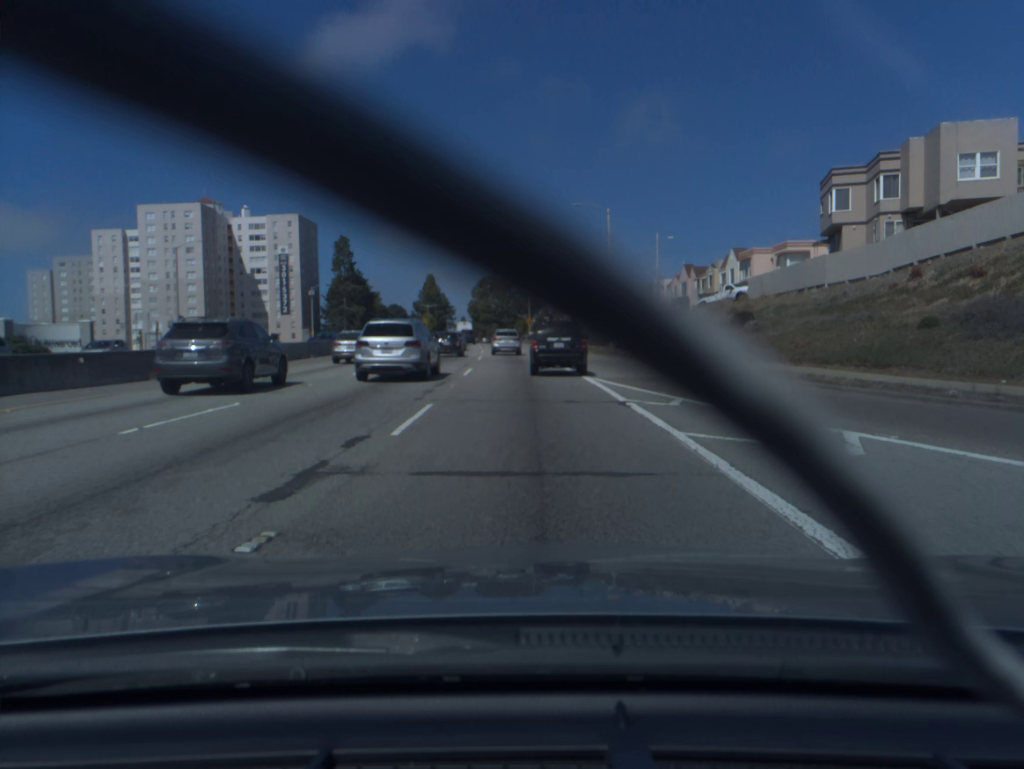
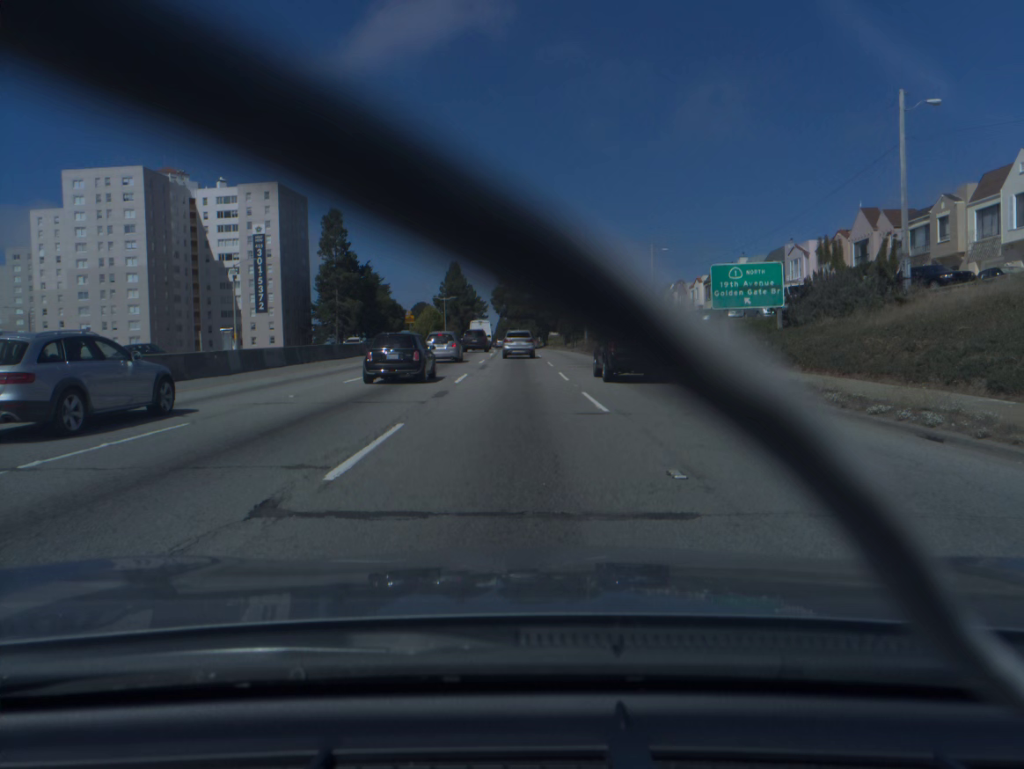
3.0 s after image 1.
(-1.0, +47.0) m; -3°
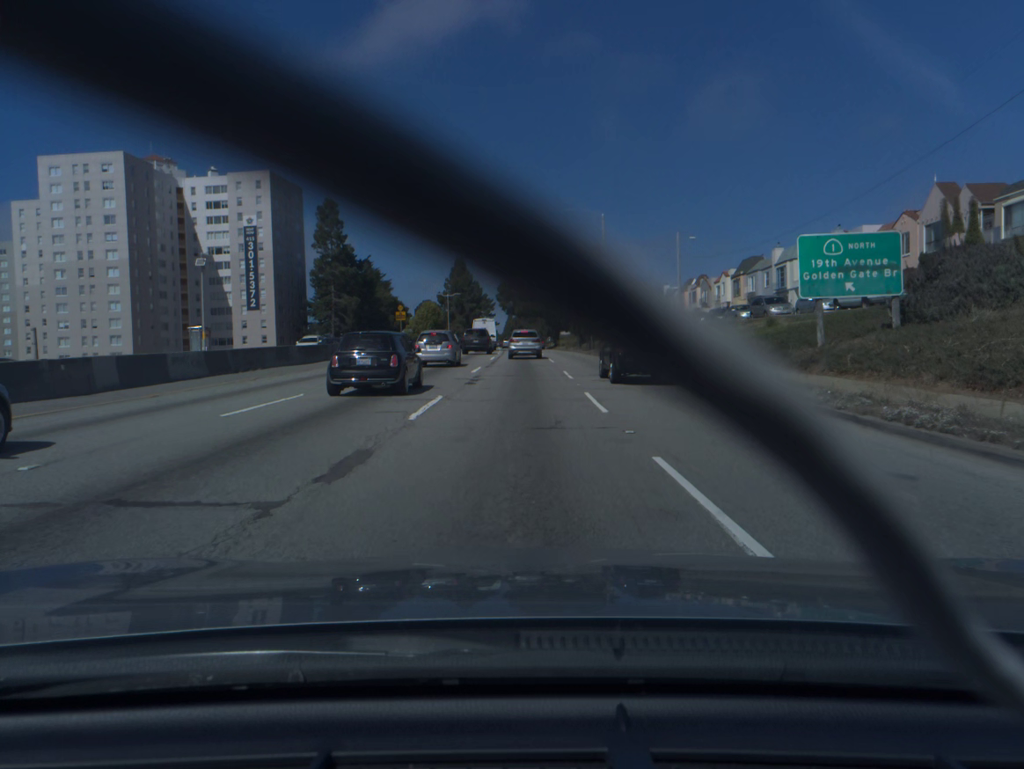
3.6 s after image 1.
(-0.1, +9.5) m; -1°
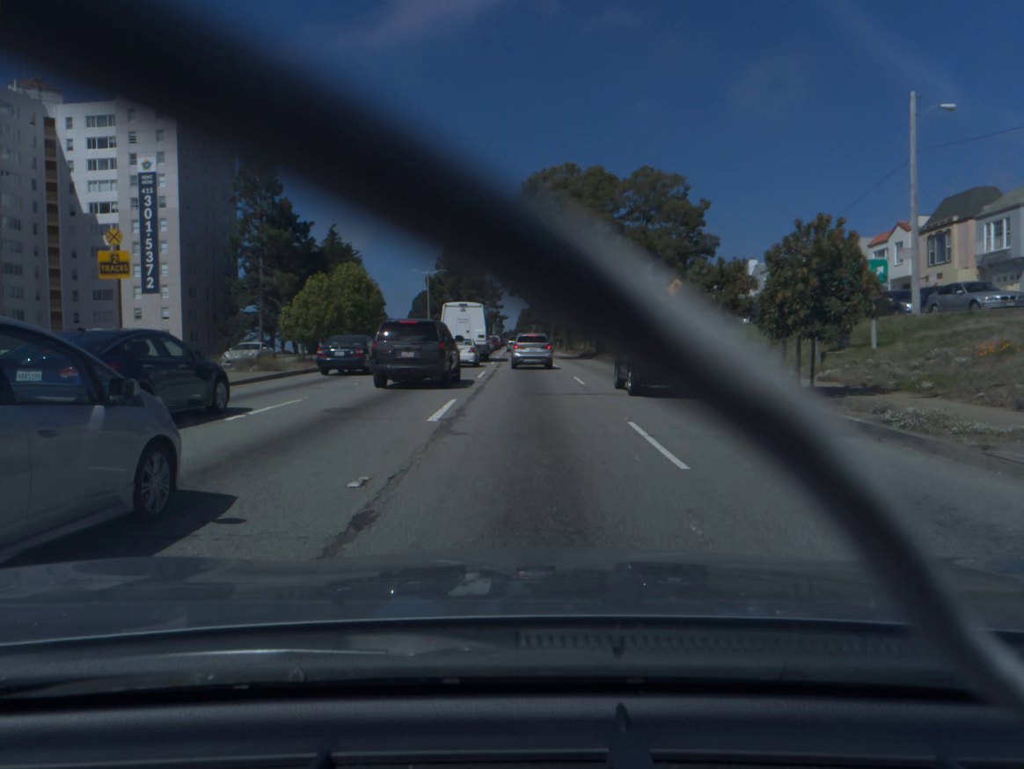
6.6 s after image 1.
(-0.6, +44.7) m; -1°
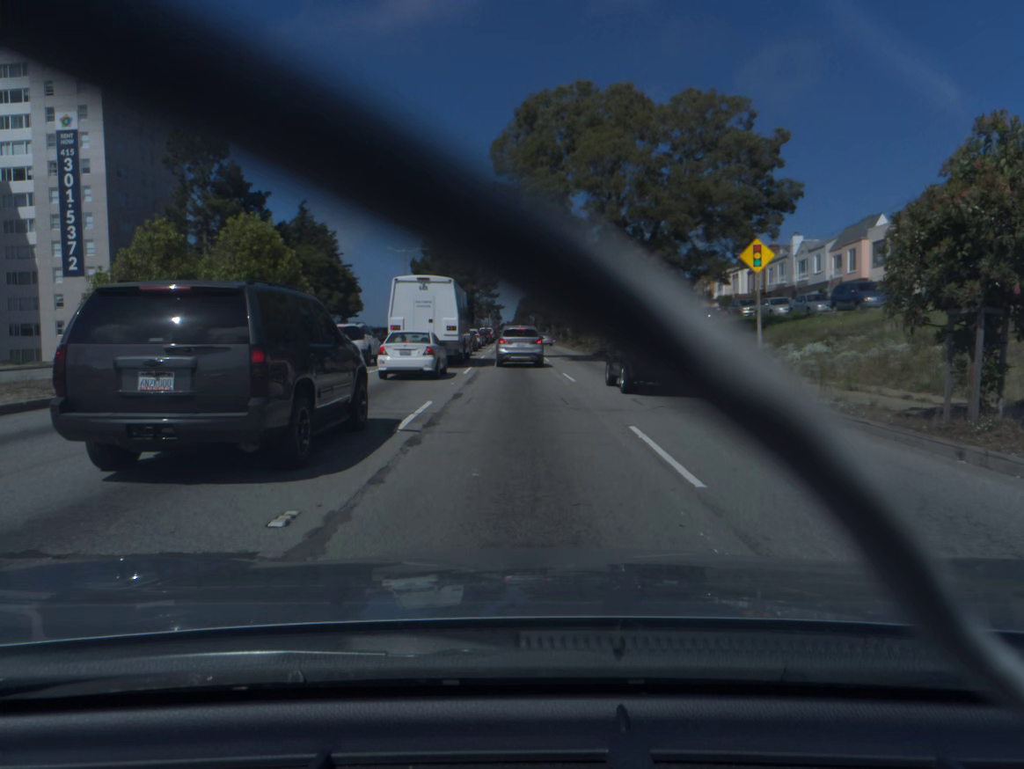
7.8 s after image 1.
(0.0, +16.3) m; 0°
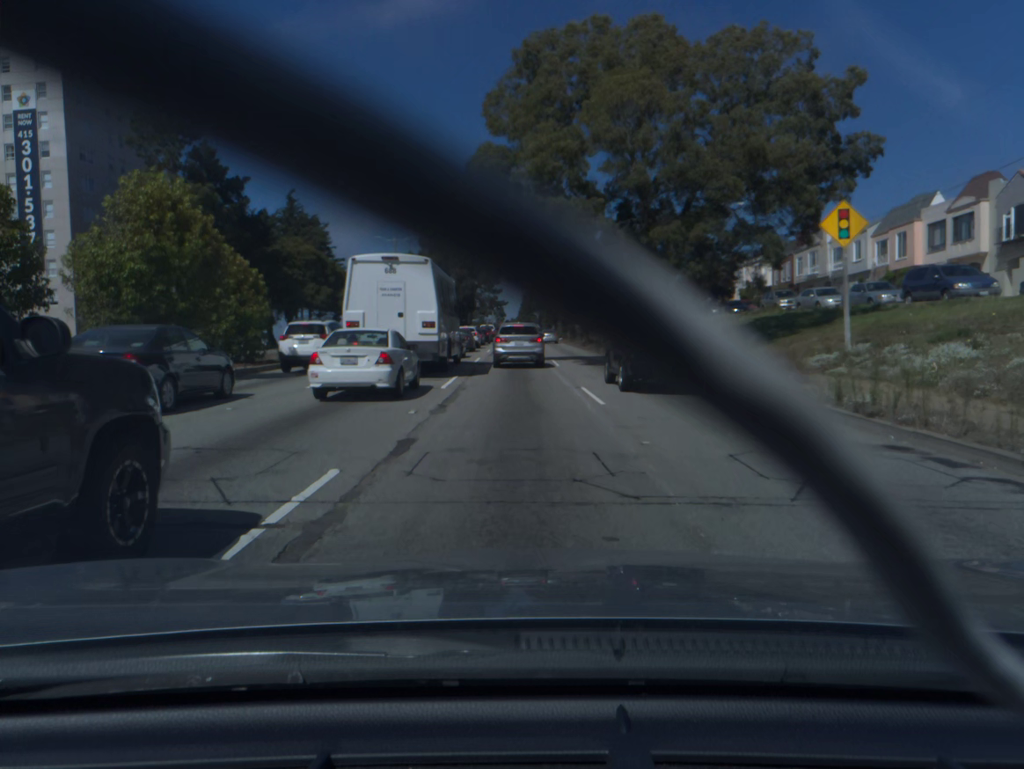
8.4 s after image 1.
(0.0, +7.6) m; 0°
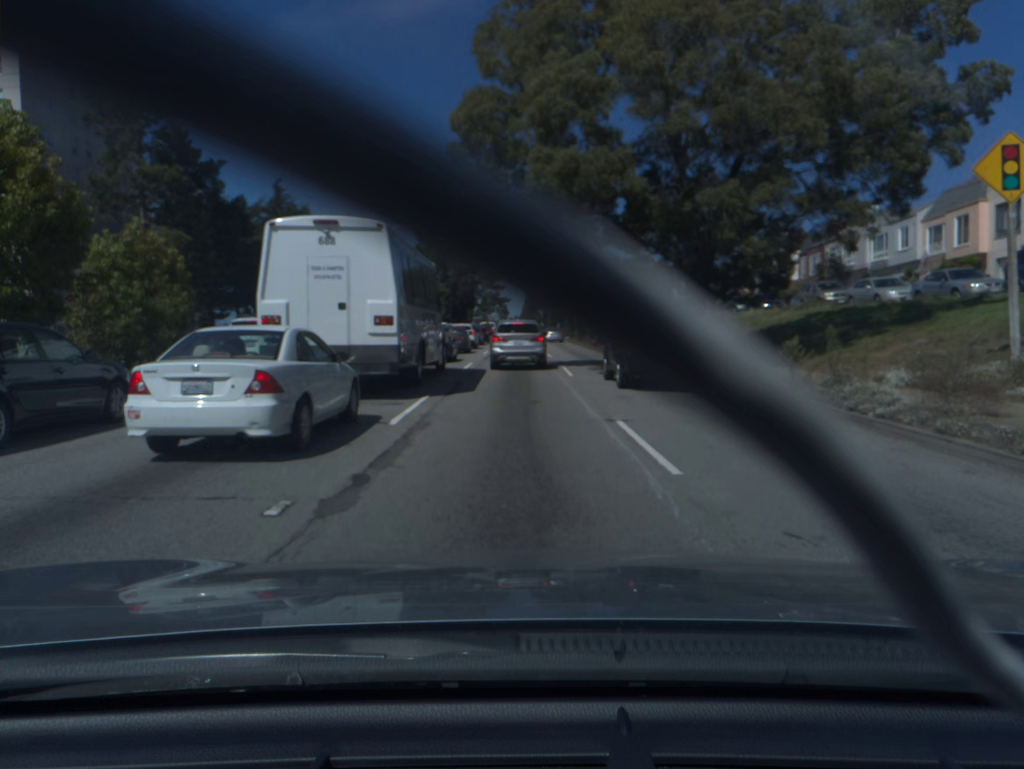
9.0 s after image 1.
(0.0, +7.0) m; 0°
